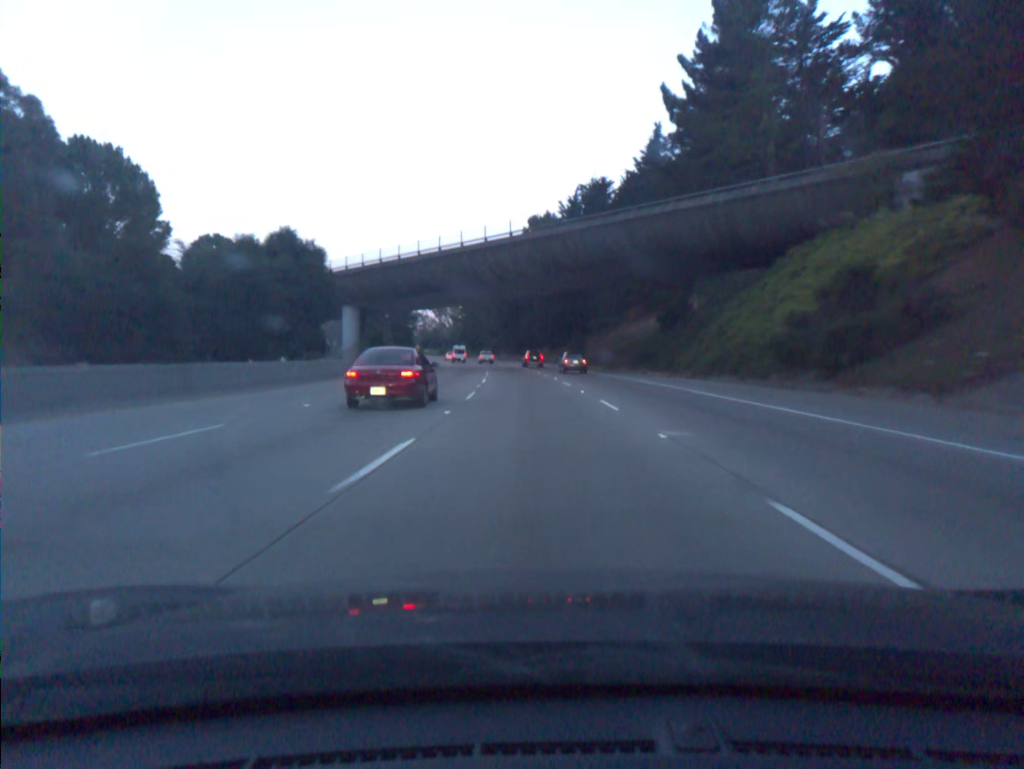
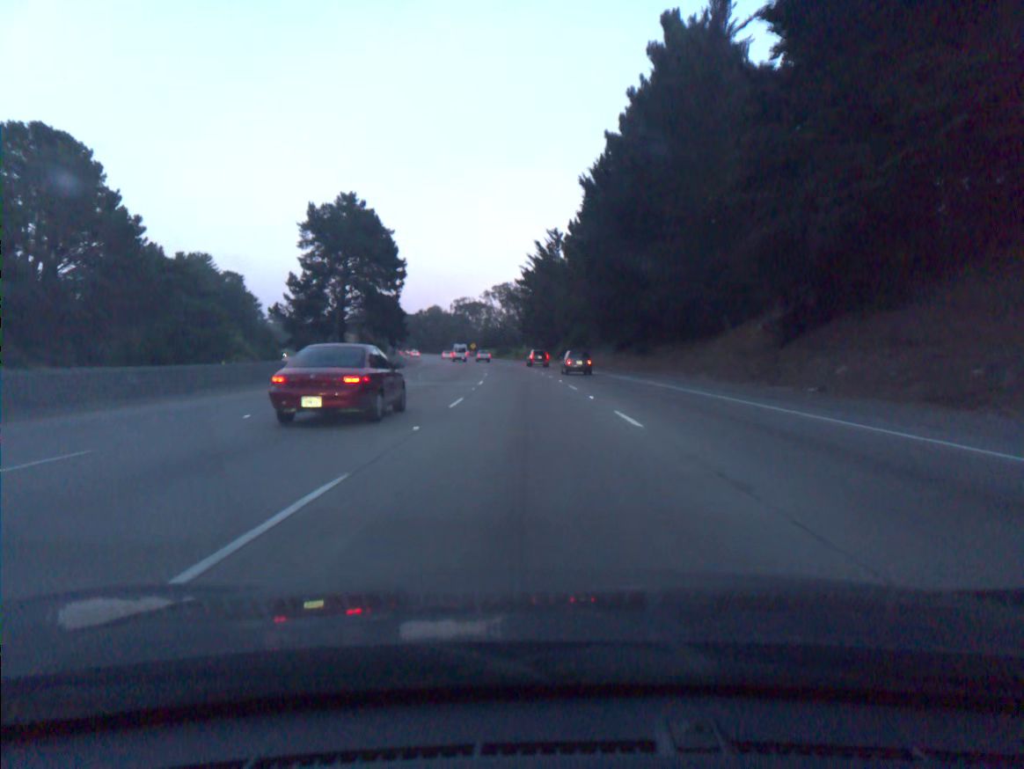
(-4.9, +91.3) m; -6°
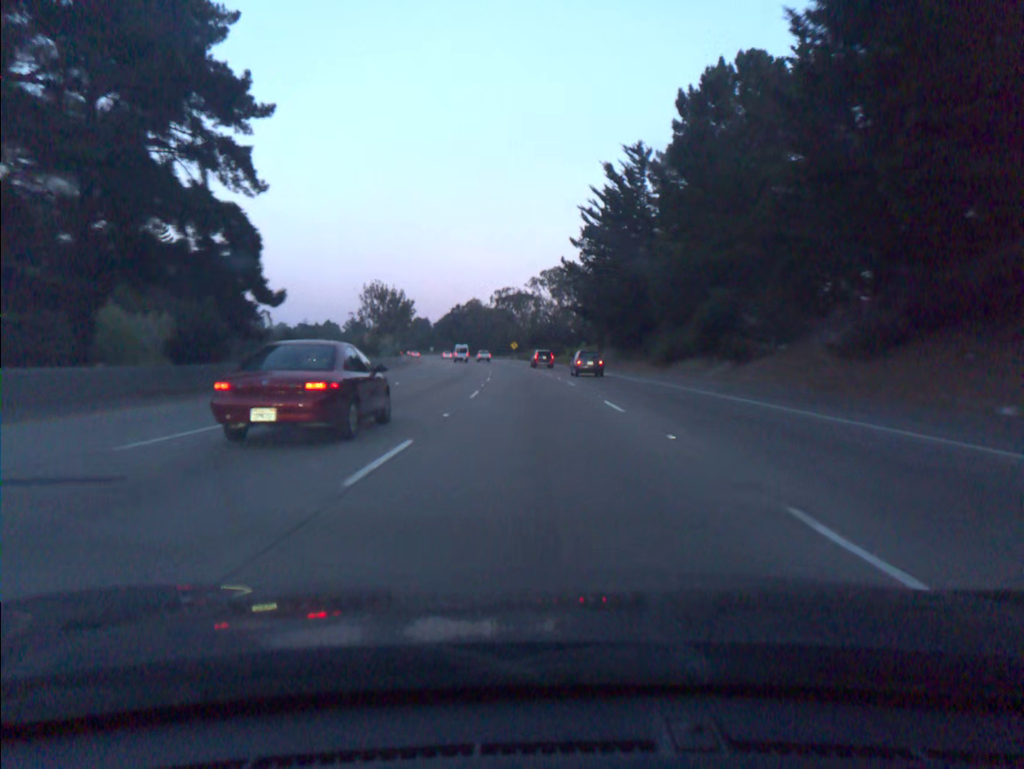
(-1.9, +54.8) m; -4°
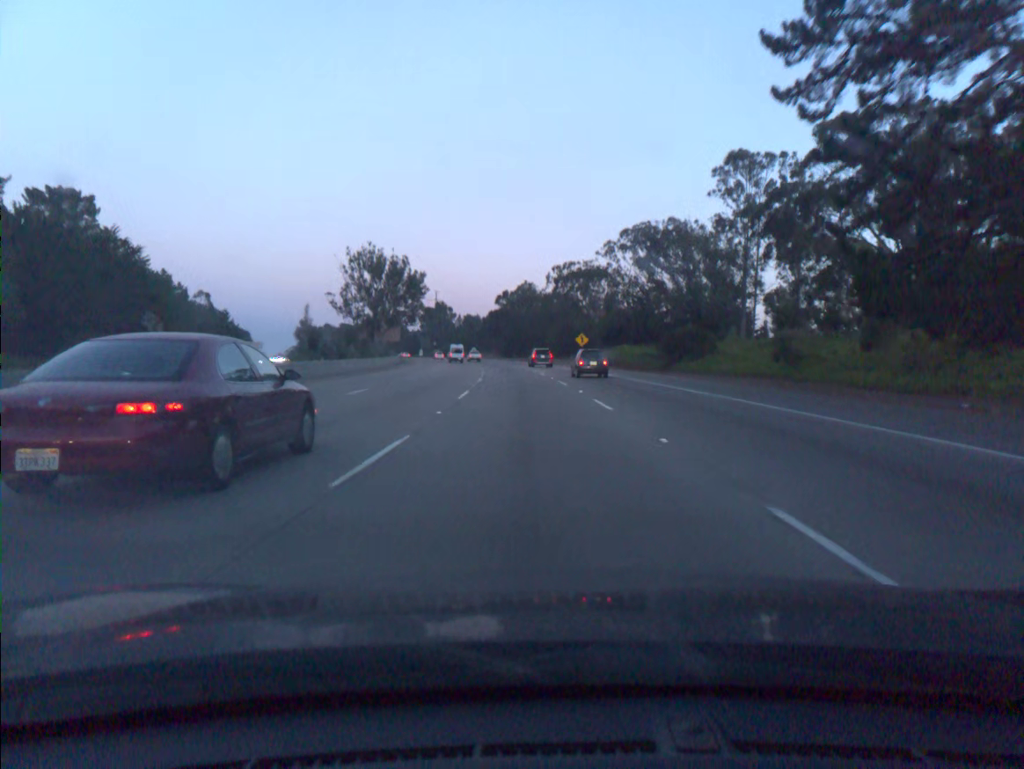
(-2.9, +73.0) m; -5°
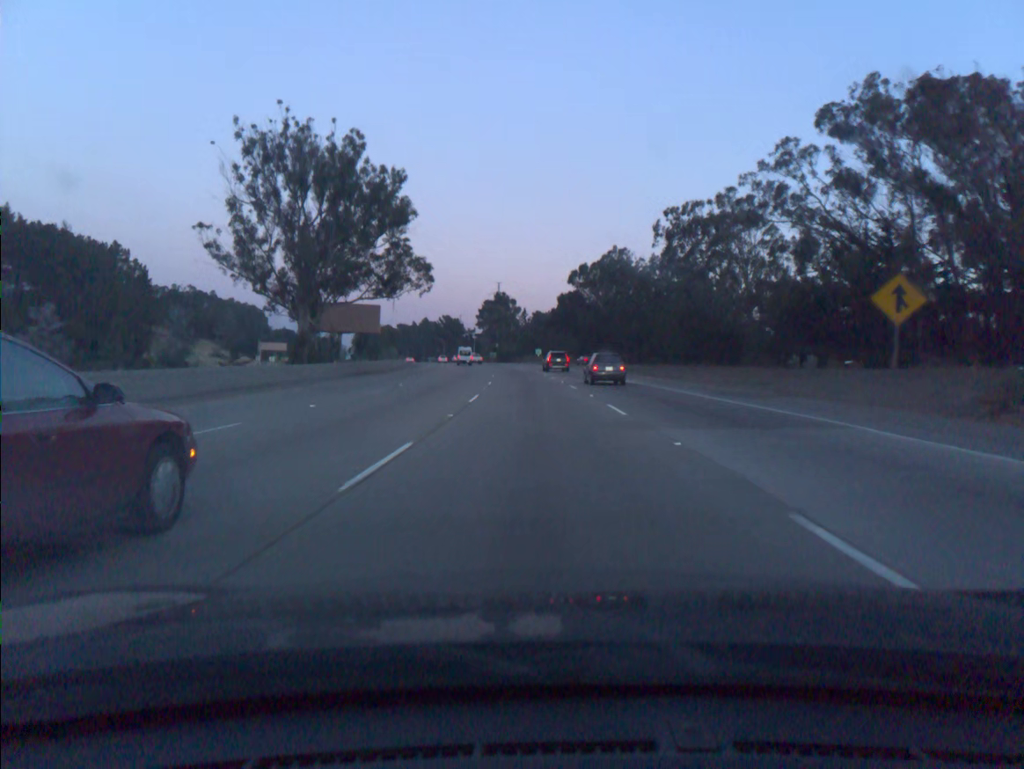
(-3.5, +72.9) m; -5°
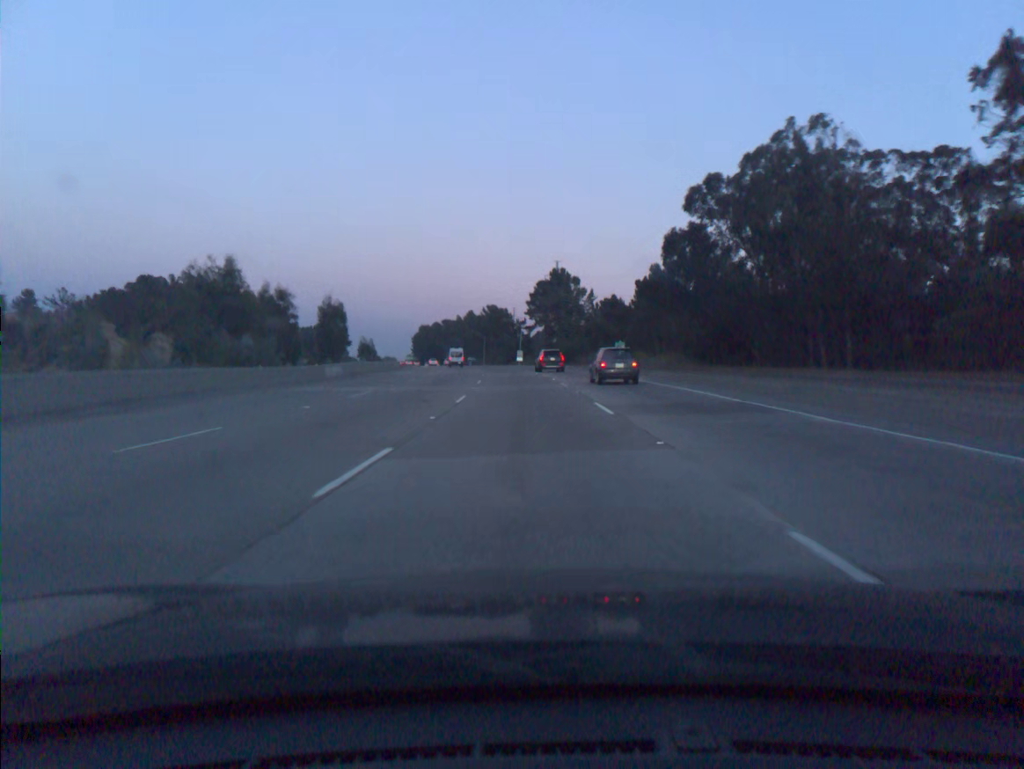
(-2.7, +73.1) m; -4°
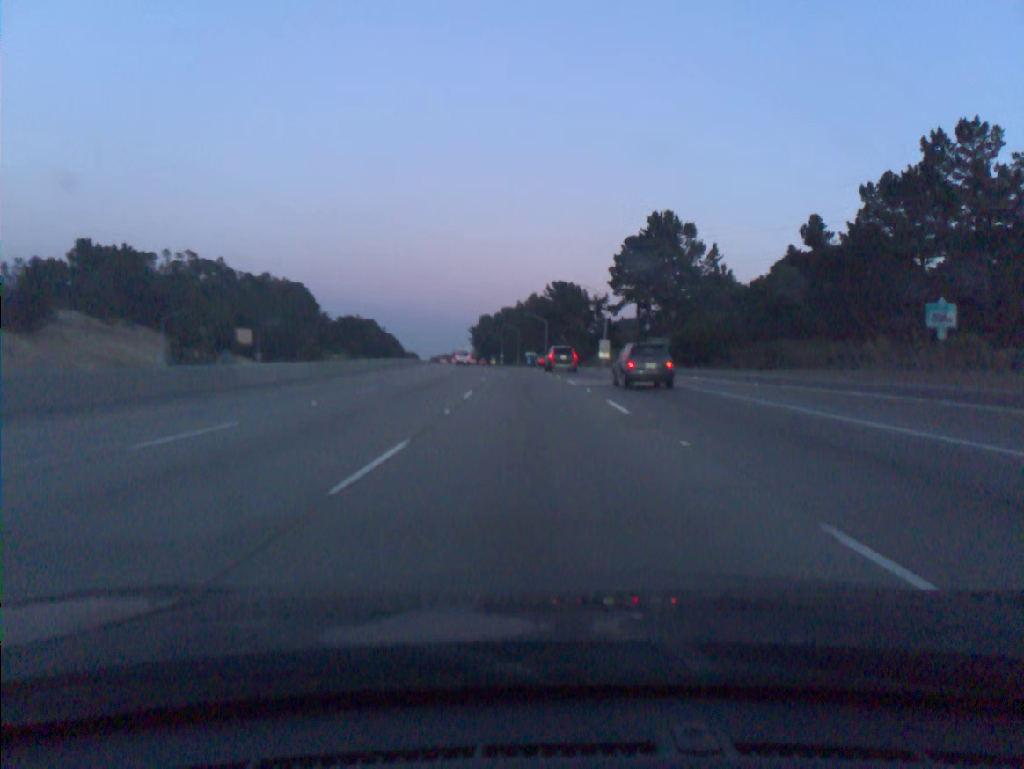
(-3.6, +73.0) m; -5°
